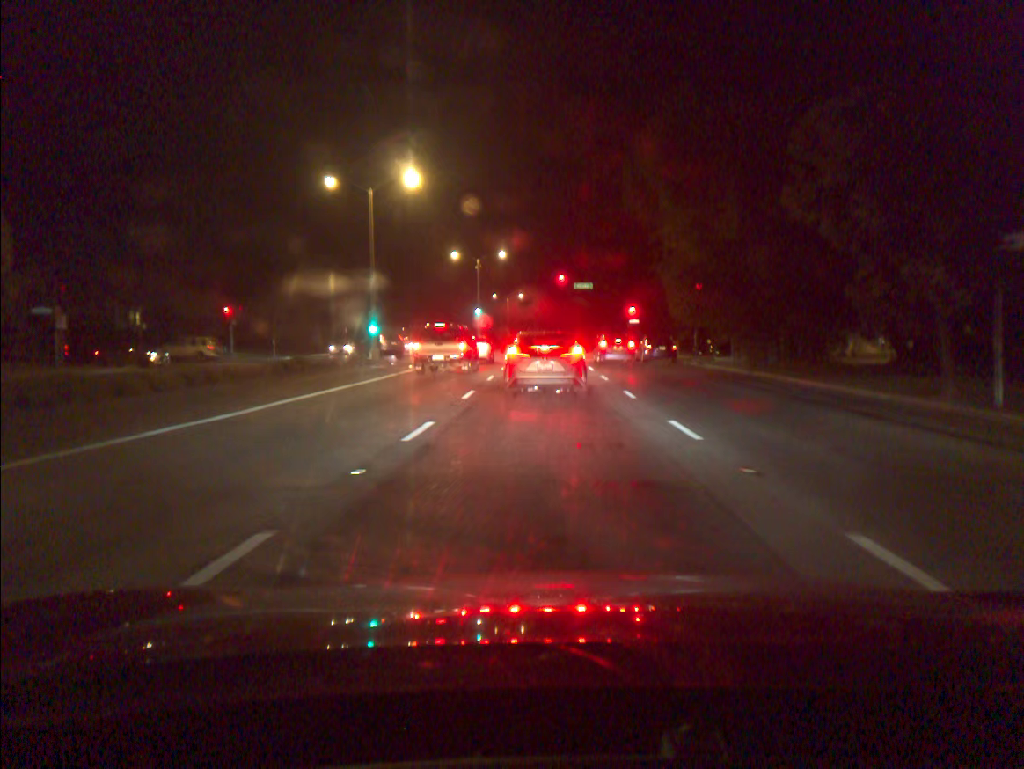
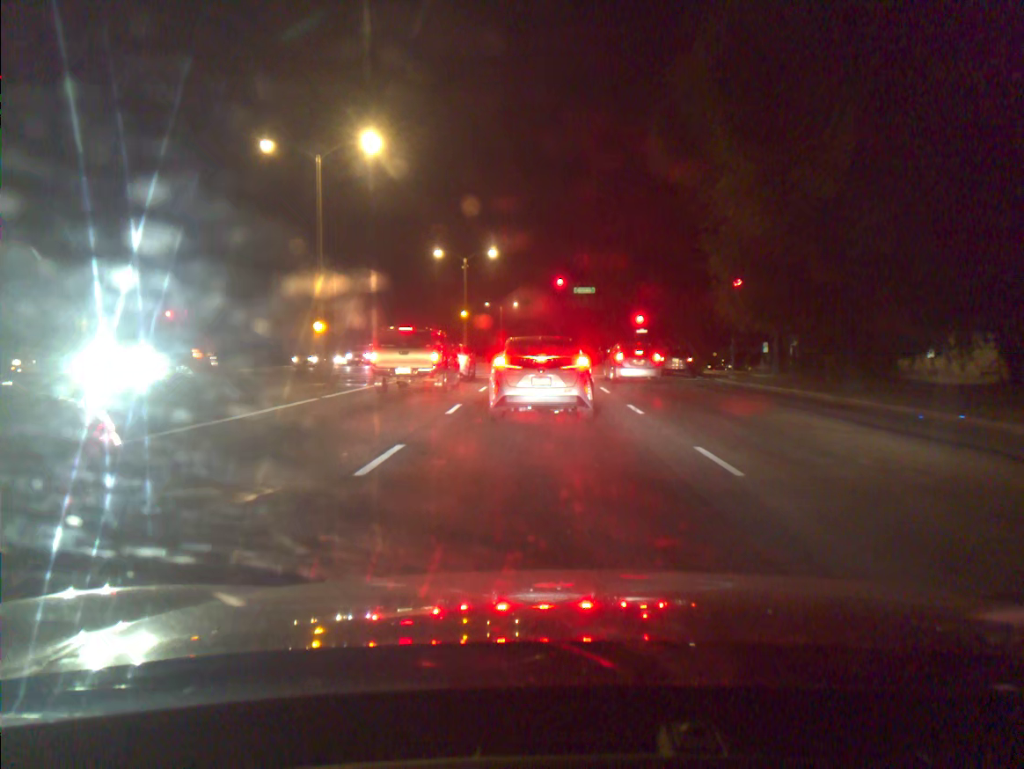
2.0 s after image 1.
(+0.1, +9.5) m; +1°
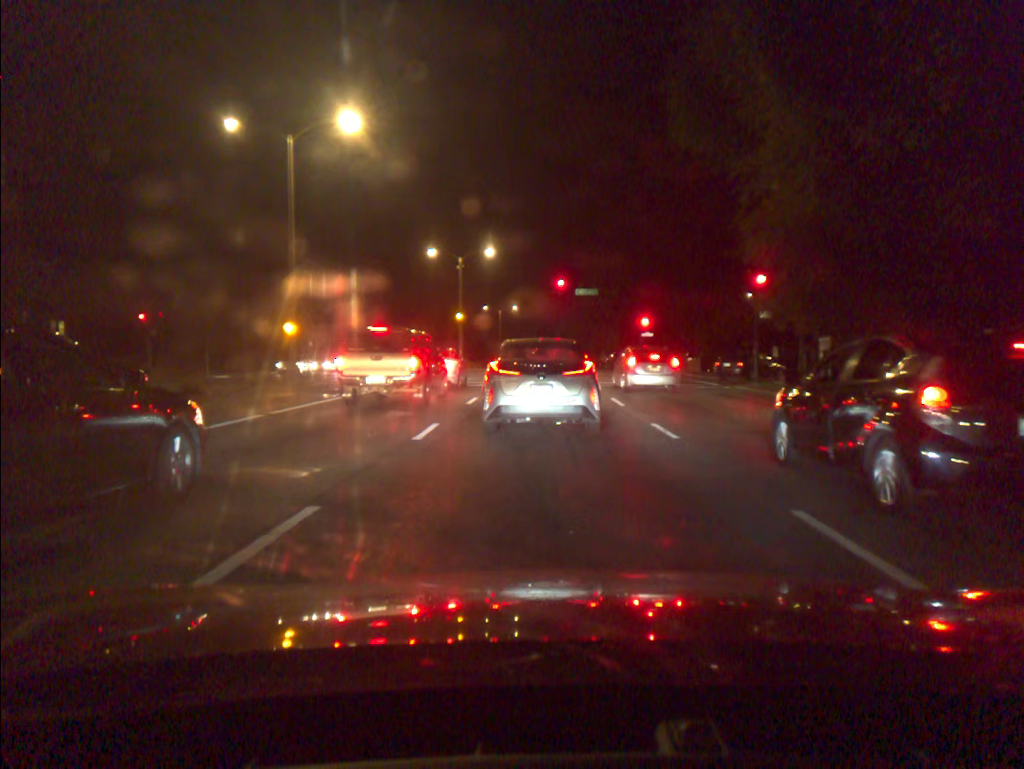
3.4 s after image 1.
(0.0, +3.9) m; 0°
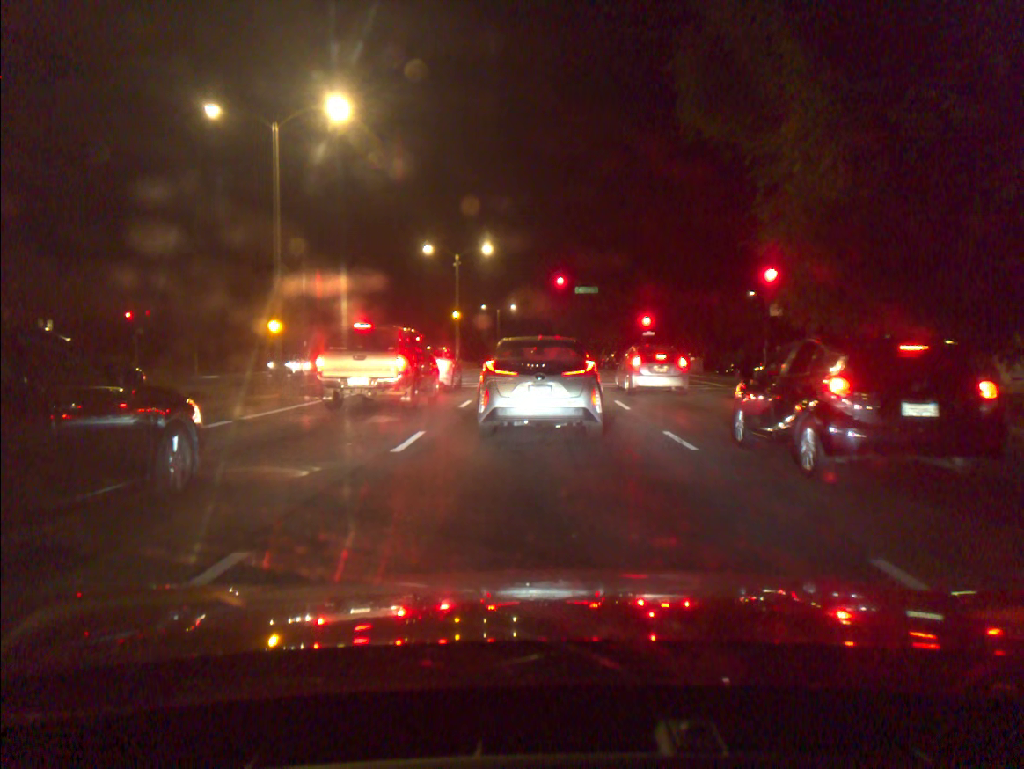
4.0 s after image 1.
(0.0, +1.5) m; 0°
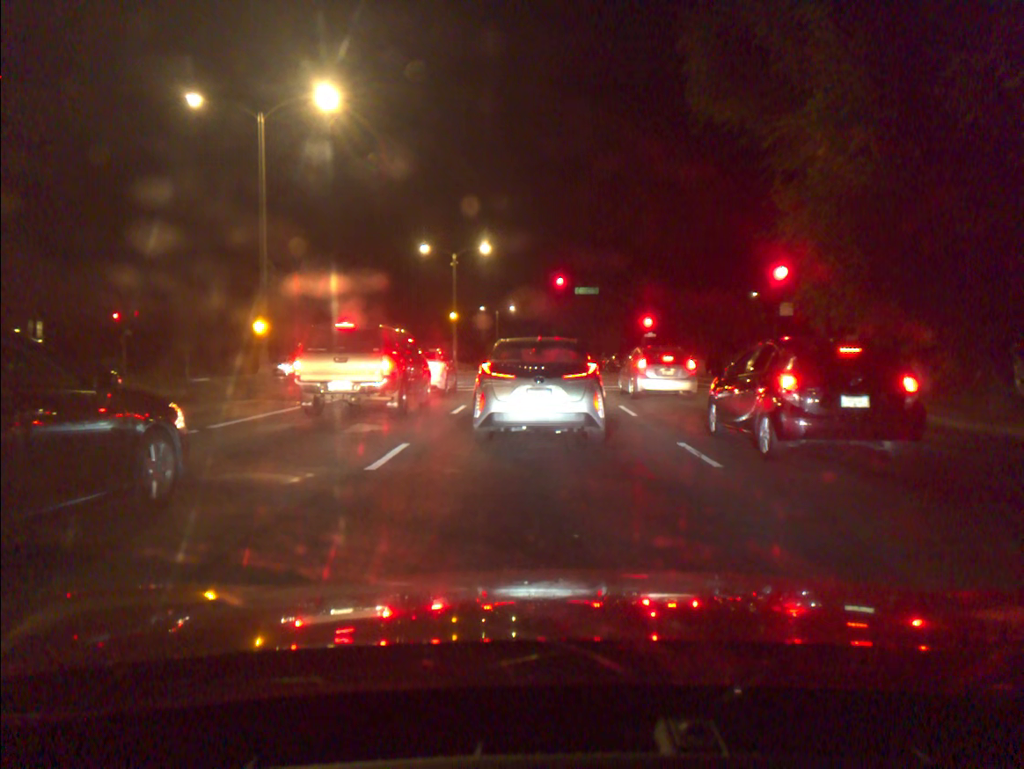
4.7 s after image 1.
(0.0, +1.4) m; -1°
